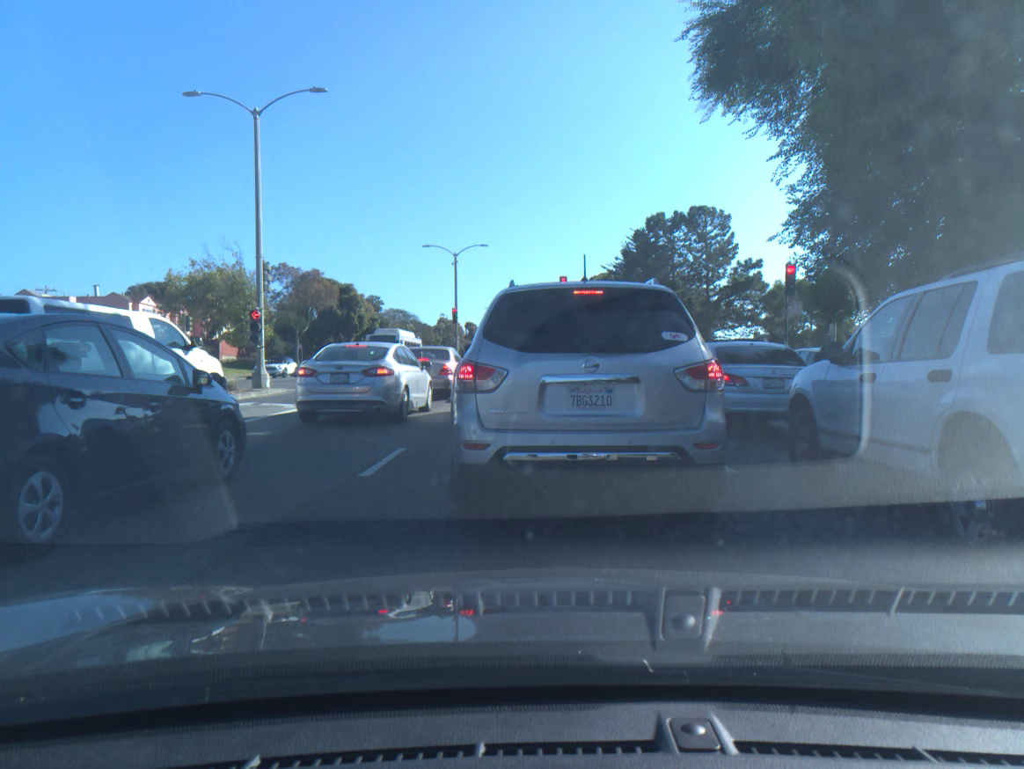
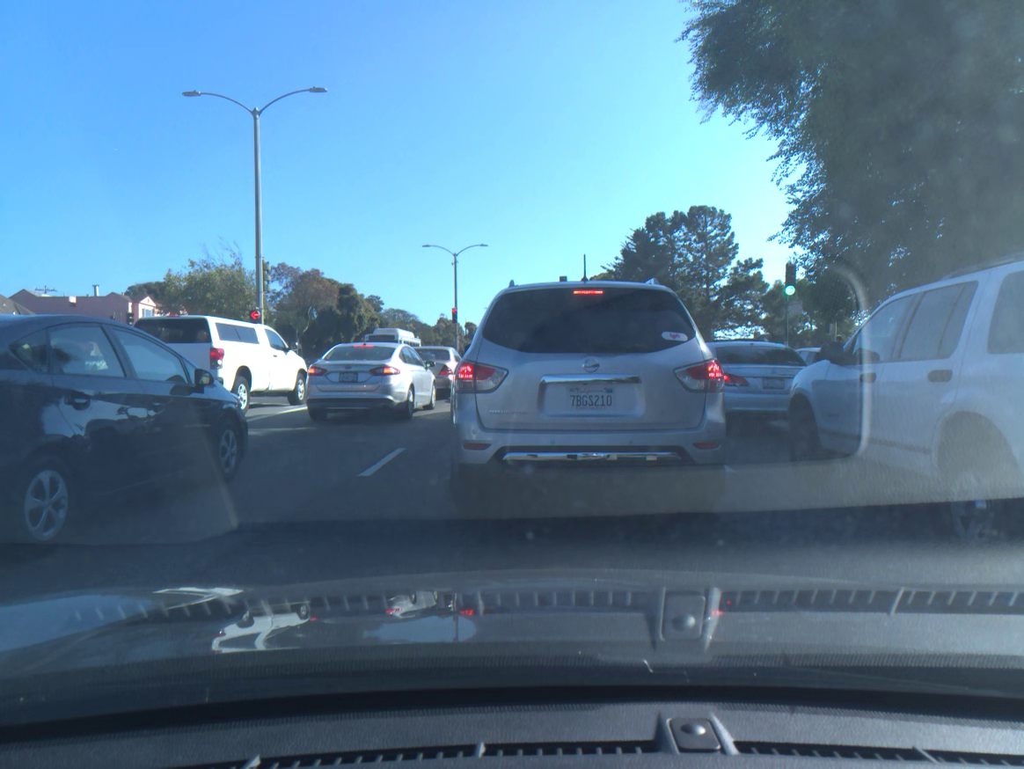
(0.0, 0.0) m; 0°
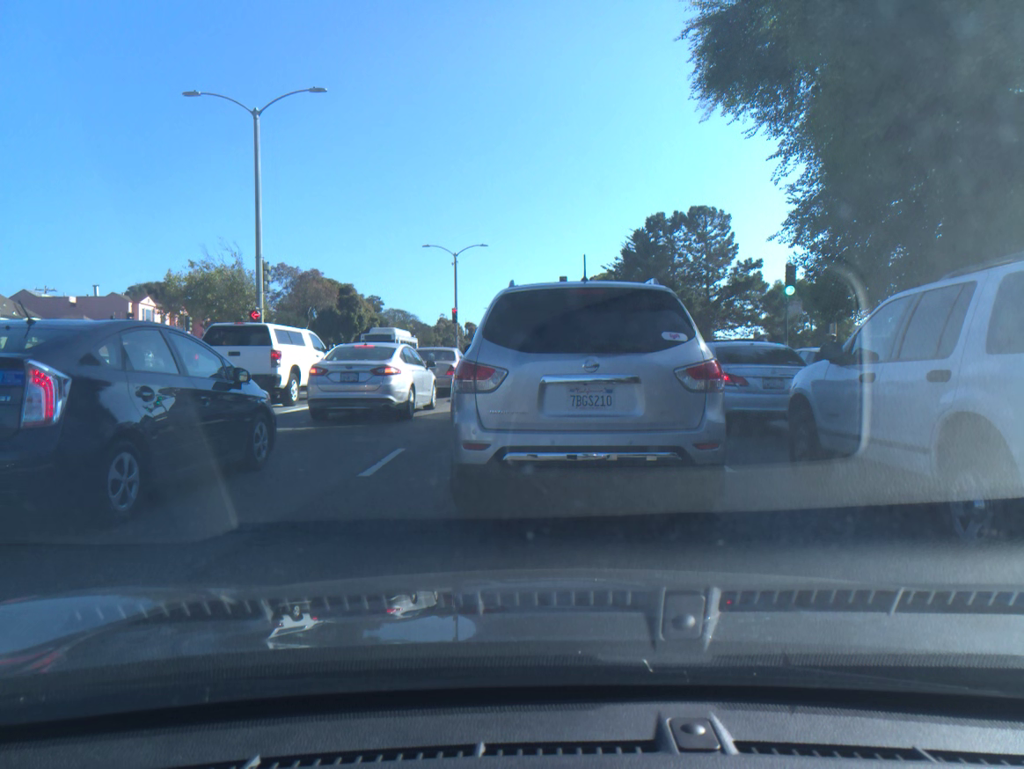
(0.0, 0.0) m; 0°
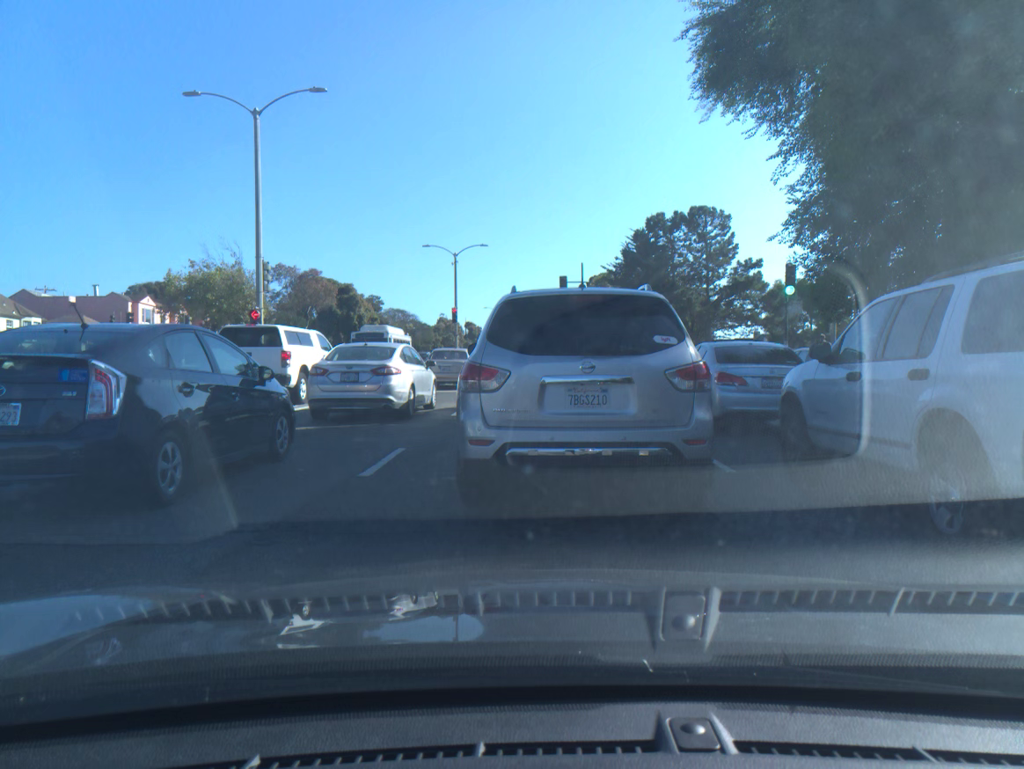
(0.0, 0.0) m; 0°
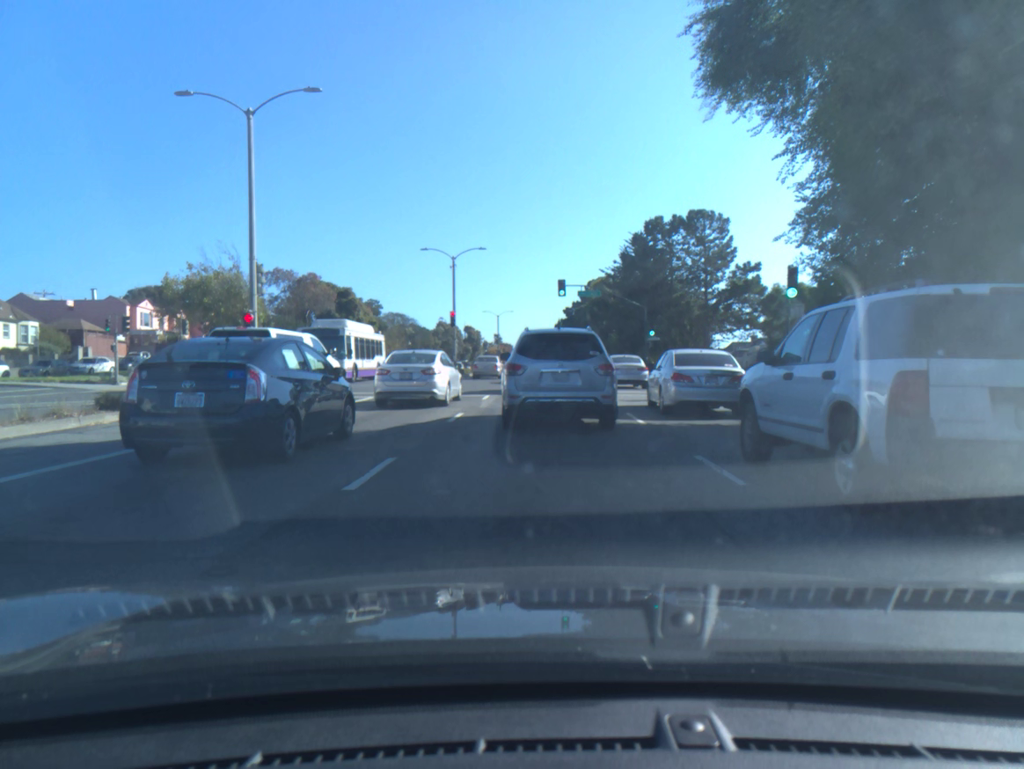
(0.0, +0.6) m; 0°
